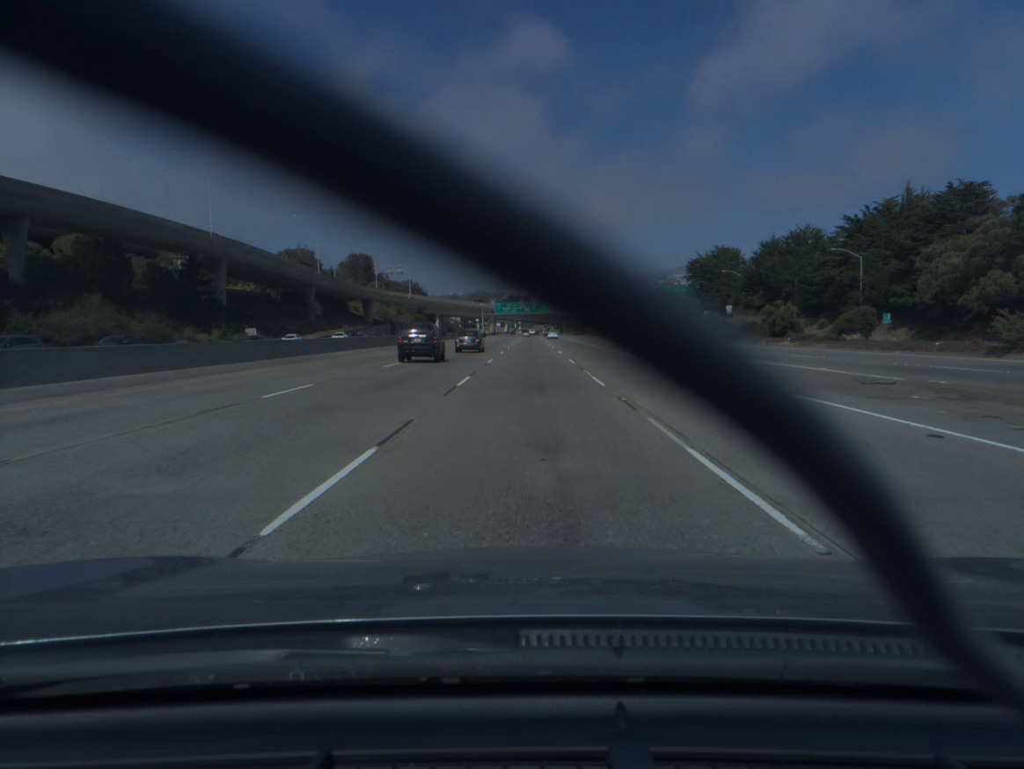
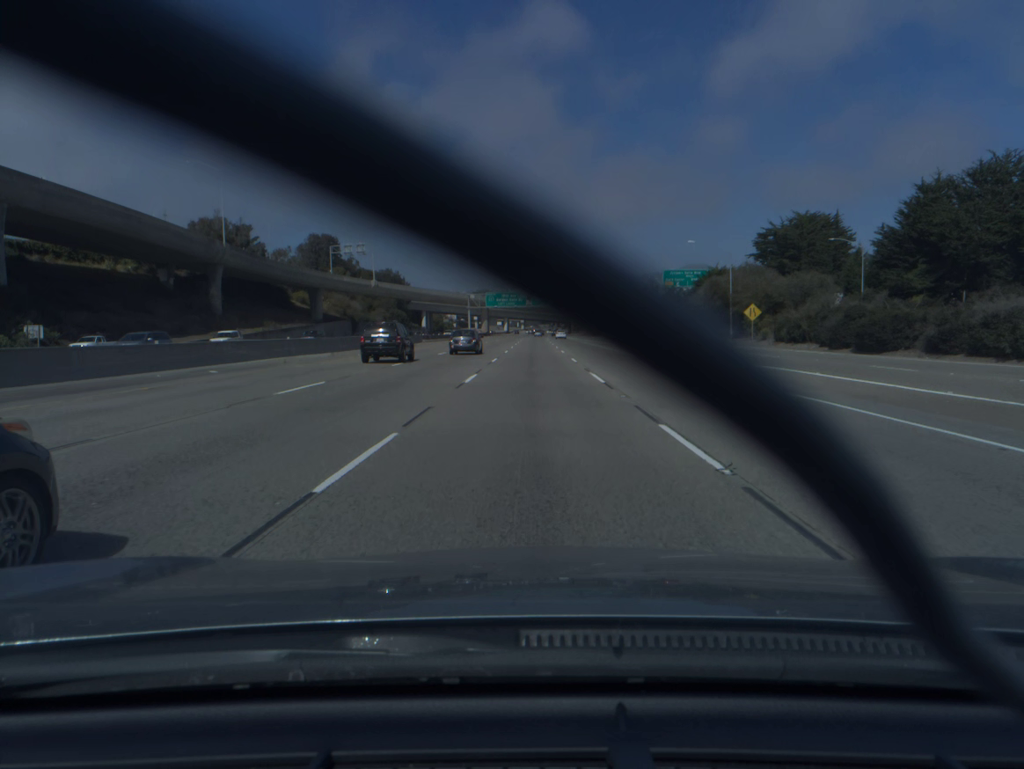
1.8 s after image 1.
(-0.1, +55.8) m; 0°
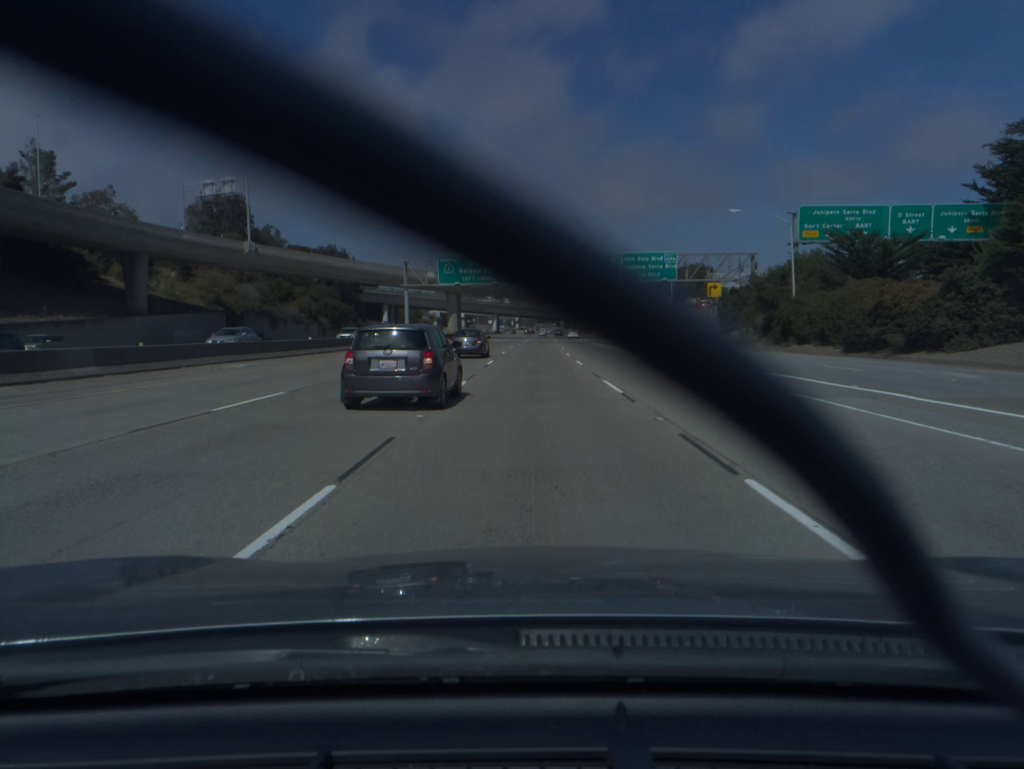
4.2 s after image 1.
(+0.1, +74.4) m; 0°
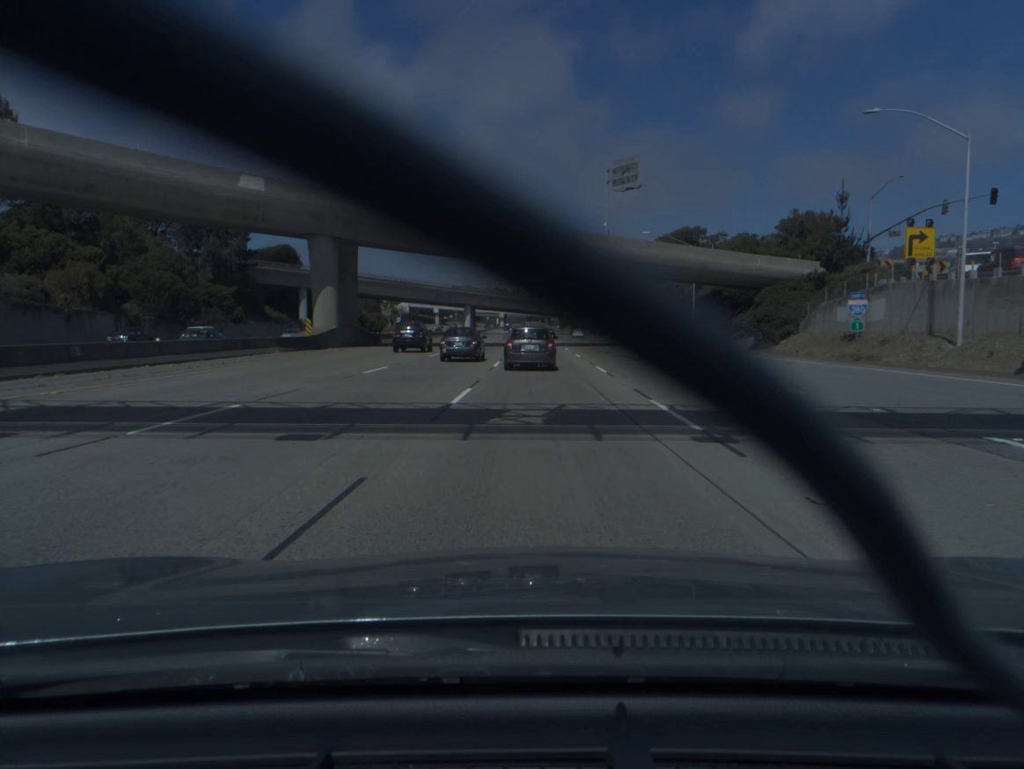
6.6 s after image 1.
(+0.2, +74.3) m; +1°
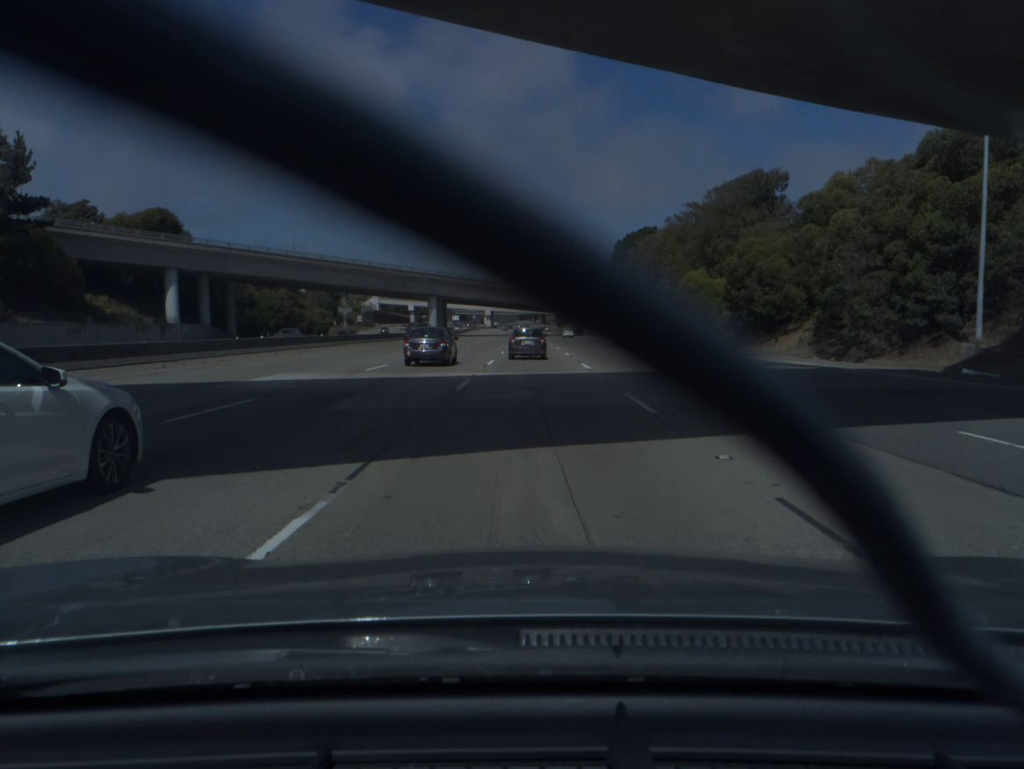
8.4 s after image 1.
(+0.5, +55.5) m; +1°
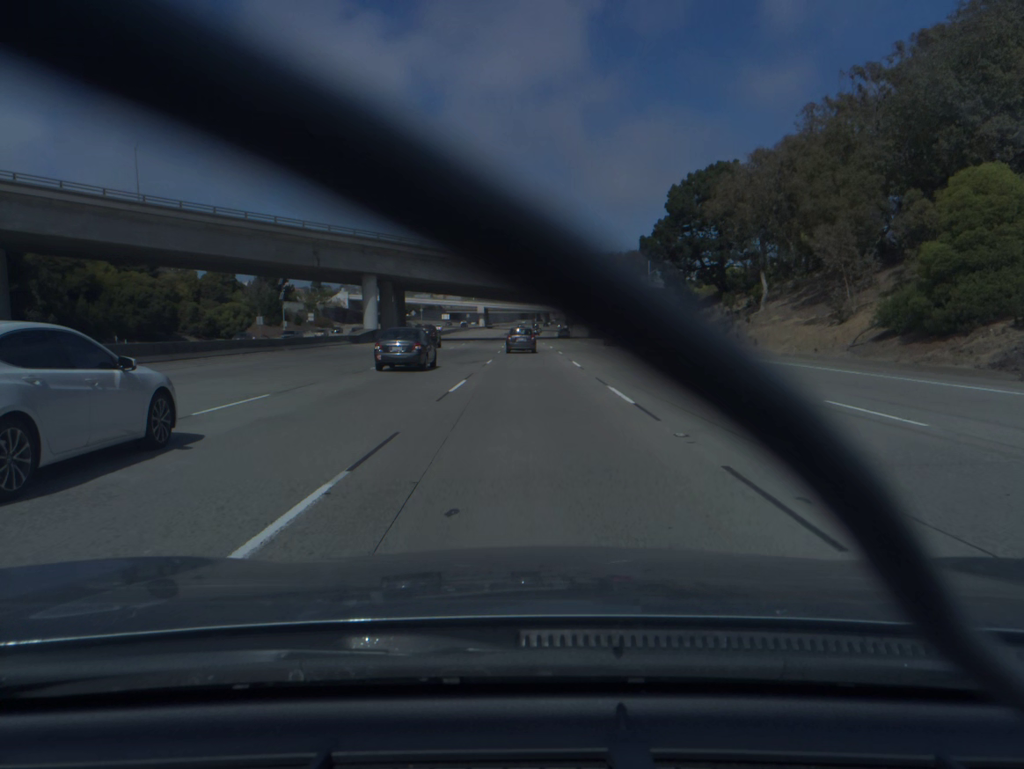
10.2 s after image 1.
(-0.1, +55.3) m; 0°
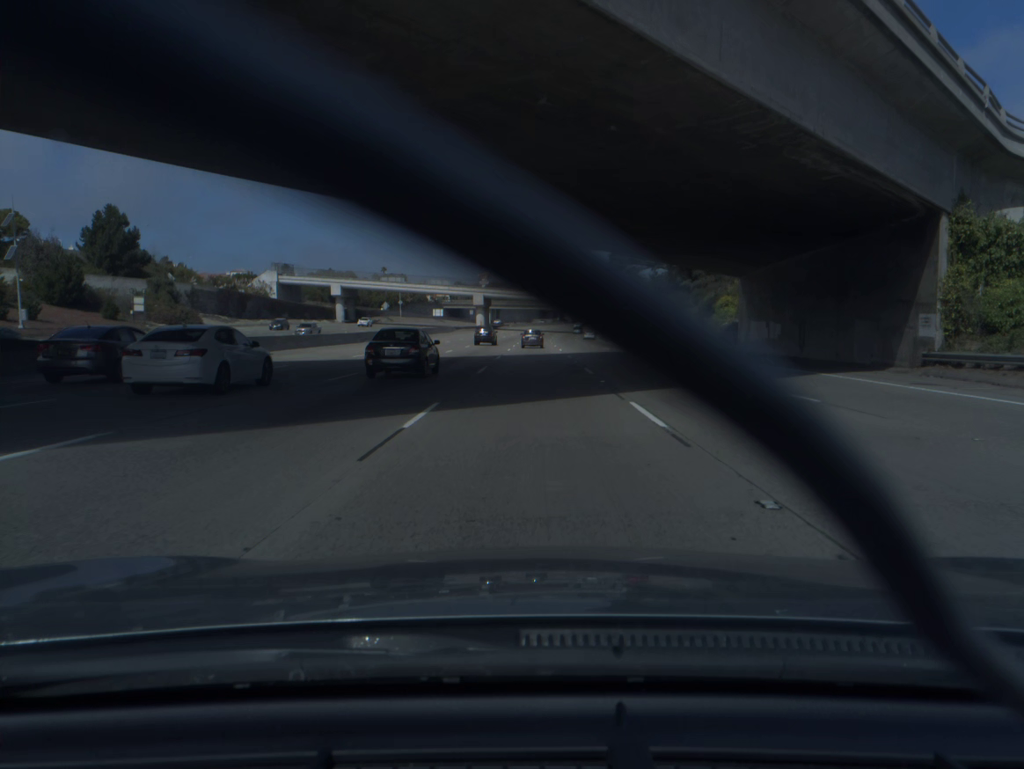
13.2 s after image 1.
(-1.2, +91.9) m; -1°
